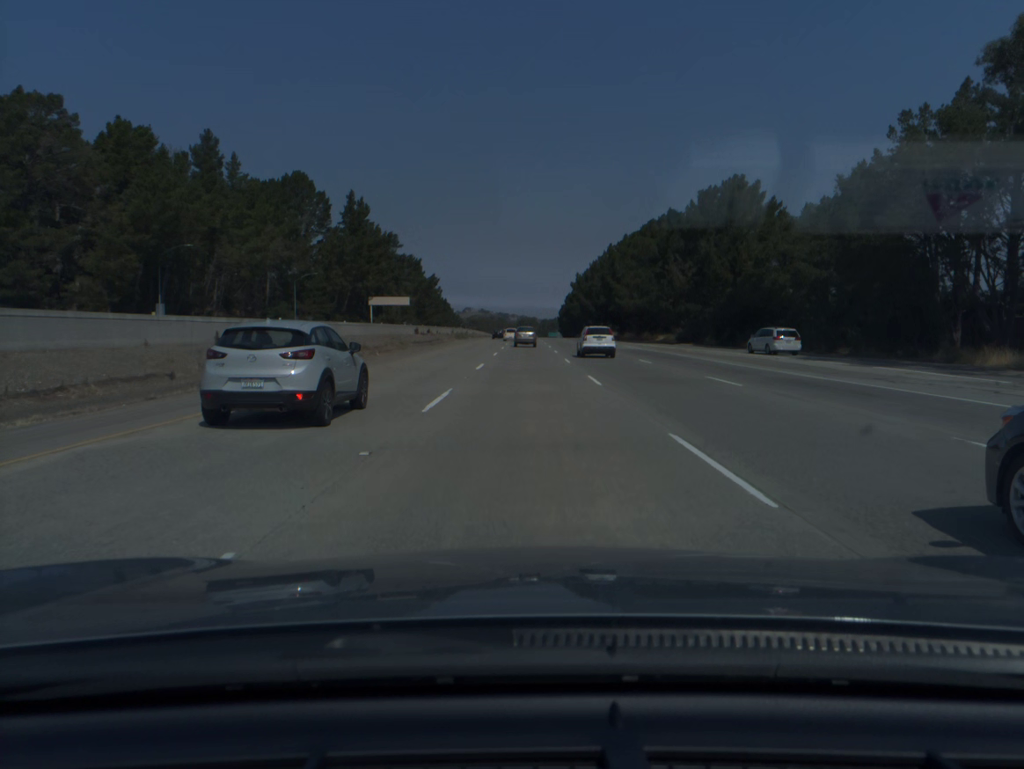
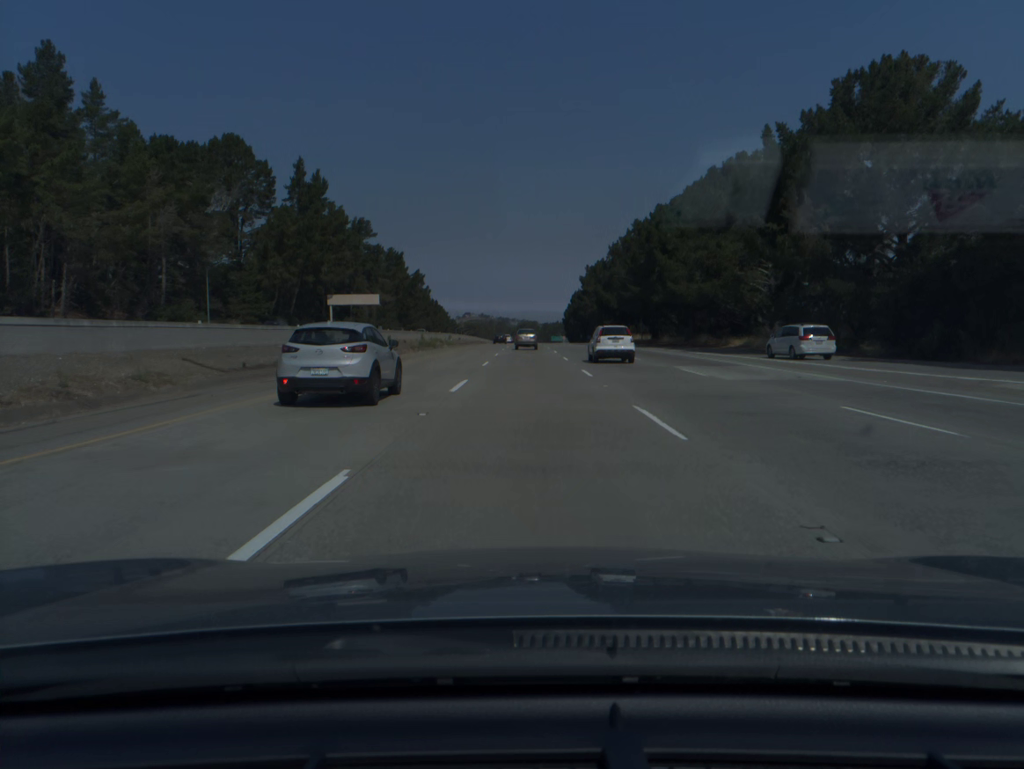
(0.0, +39.9) m; 0°
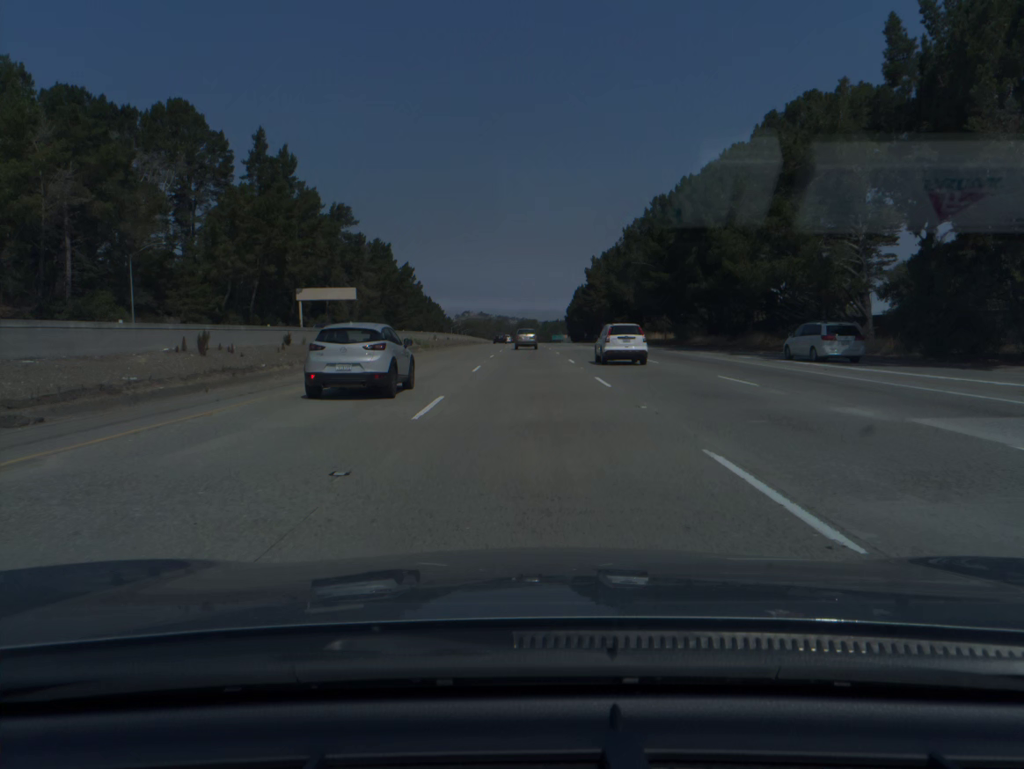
(0.0, +19.9) m; 0°
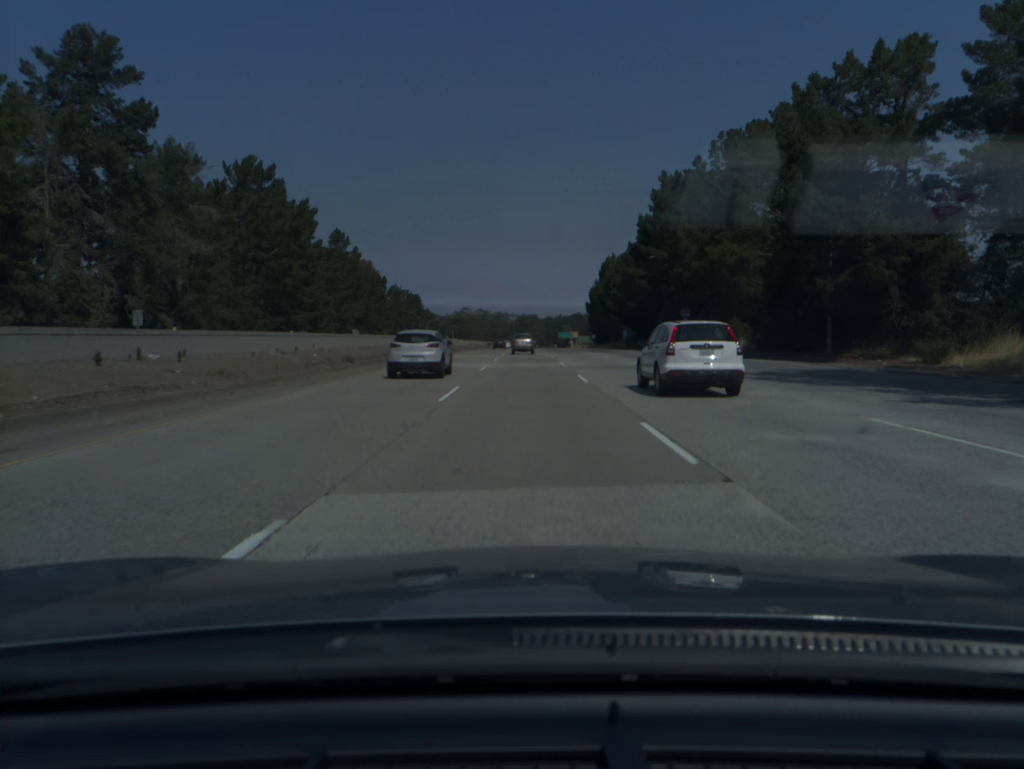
(0.0, +98.8) m; 0°
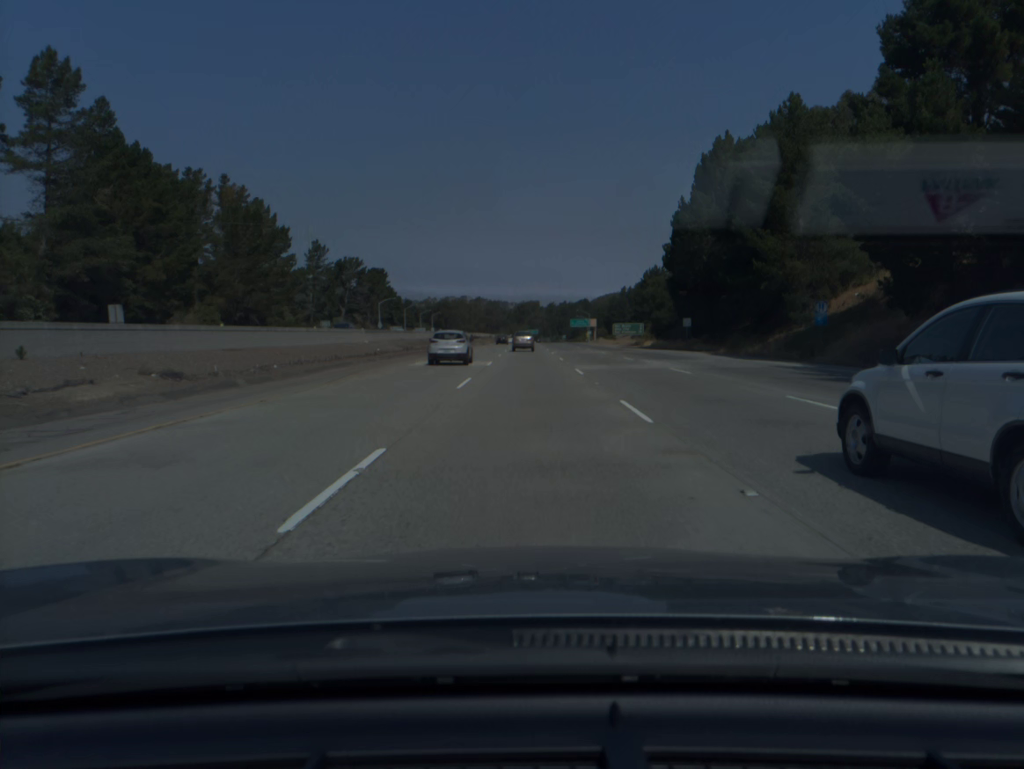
(-0.1, +98.6) m; 0°
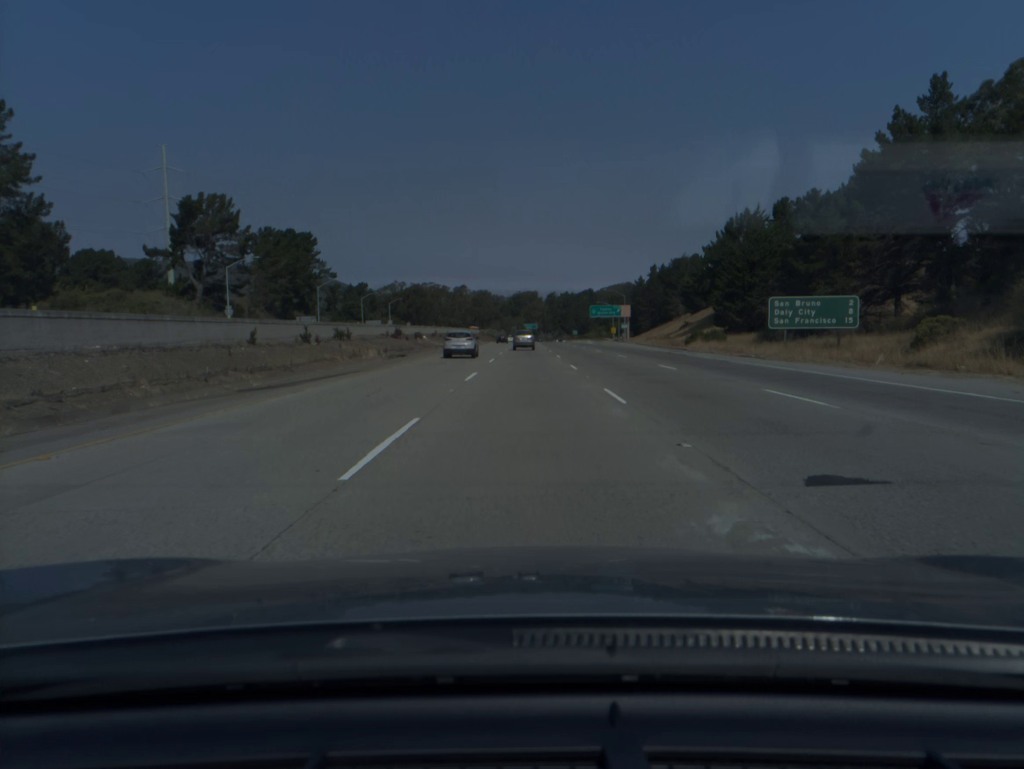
(+0.2, +99.3) m; 0°
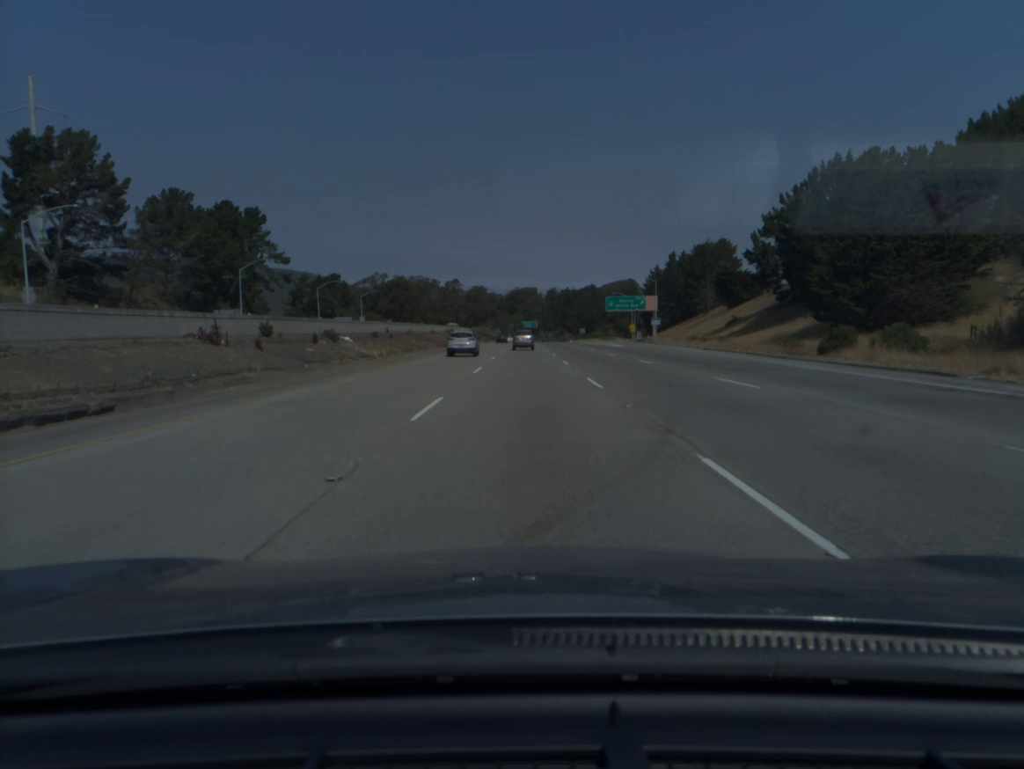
(0.0, +39.9) m; 0°
